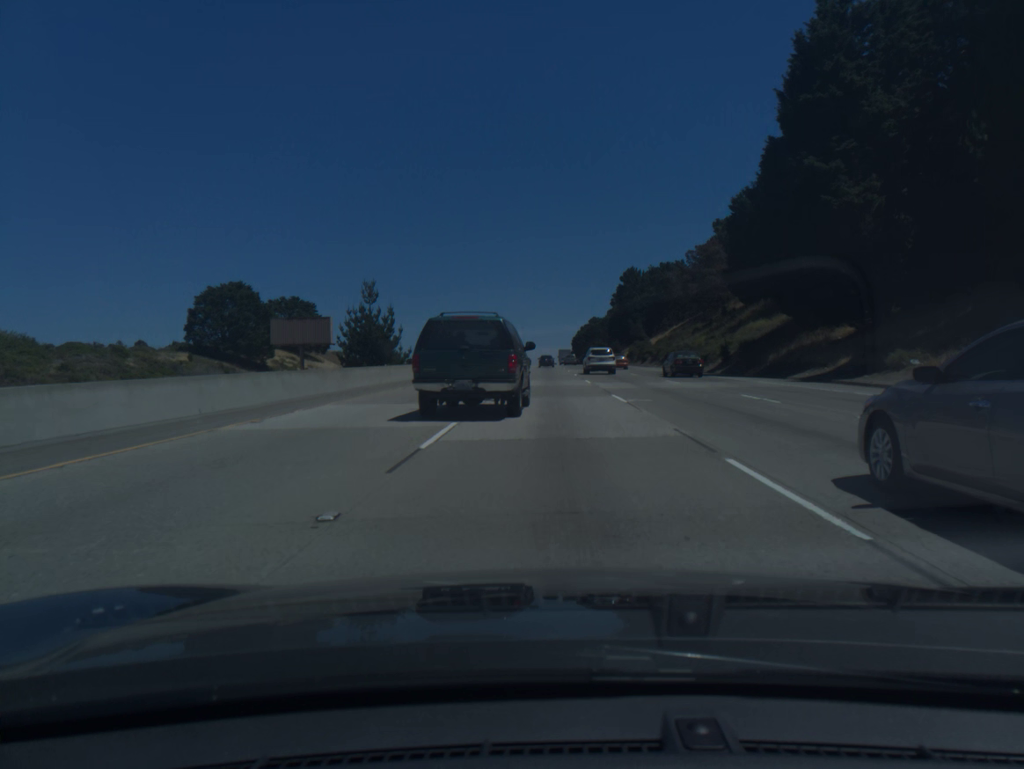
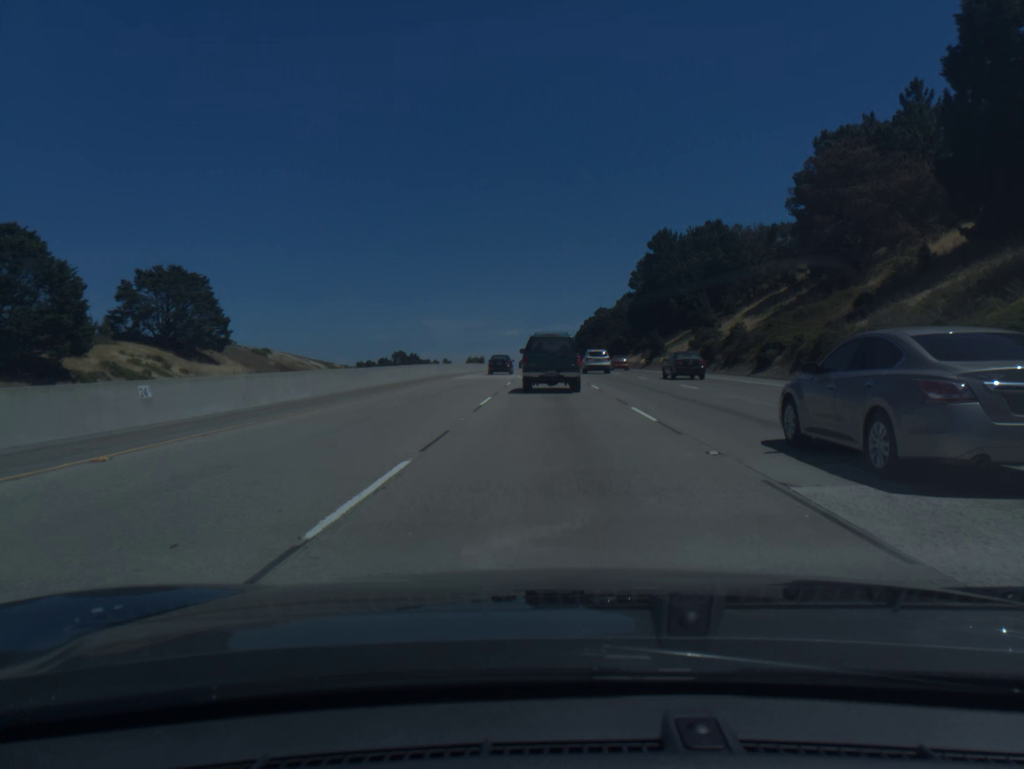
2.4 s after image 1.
(-0.2, +63.3) m; 0°
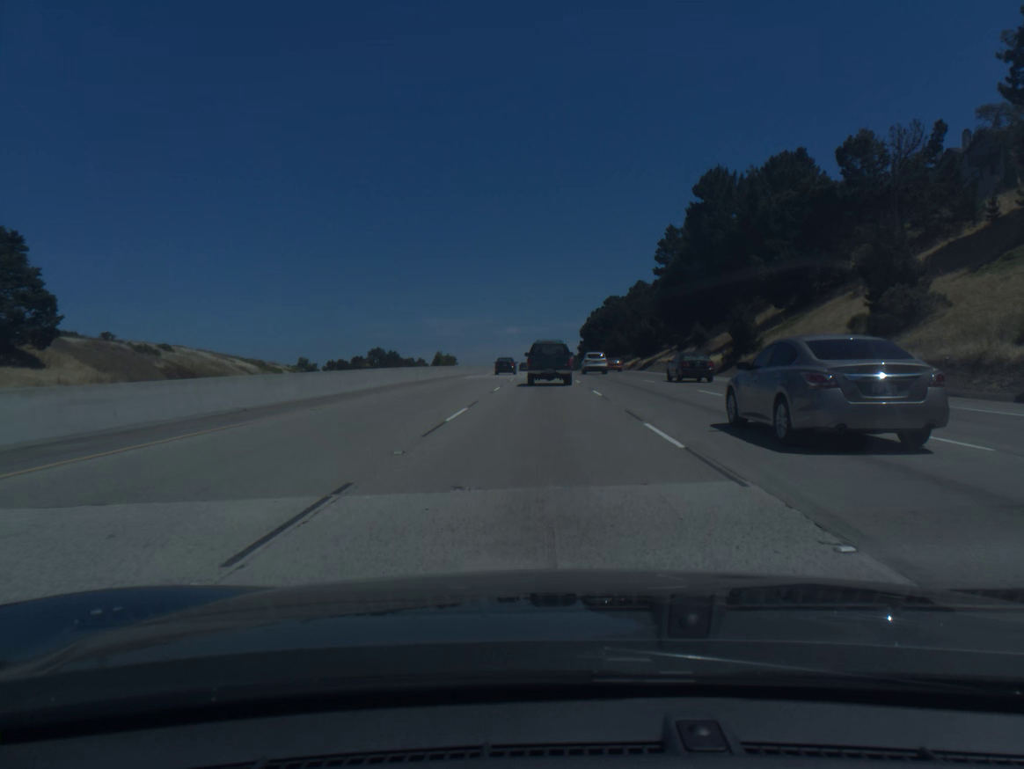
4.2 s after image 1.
(+0.1, +48.5) m; 0°
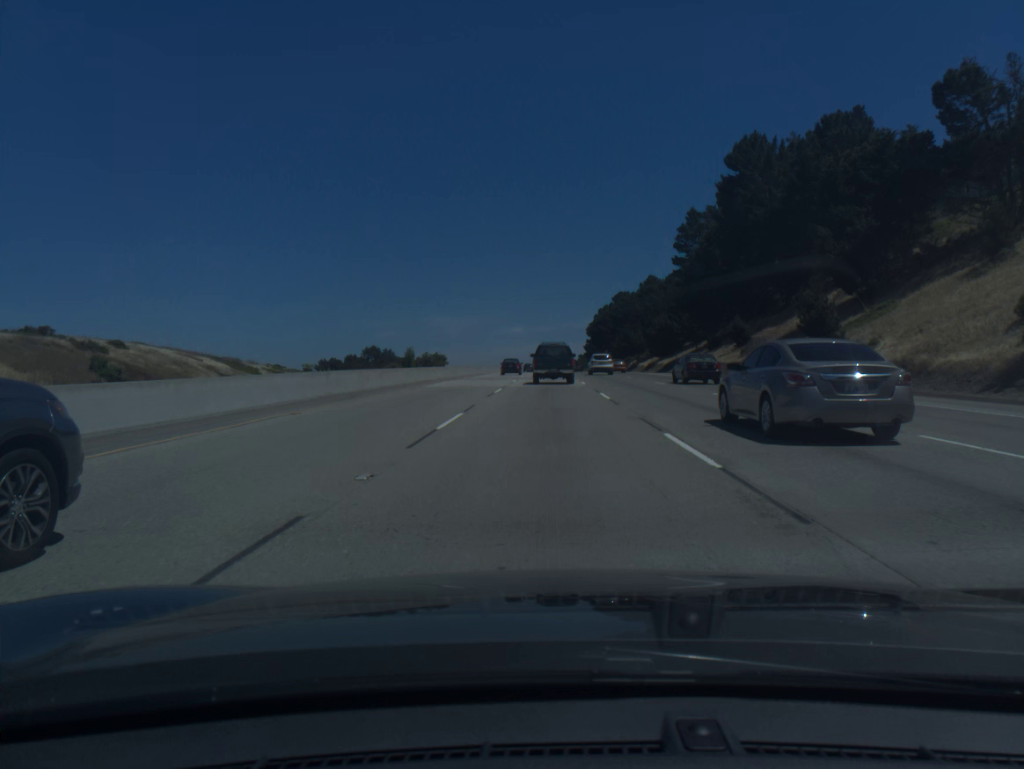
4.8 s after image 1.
(-0.1, +16.3) m; 0°
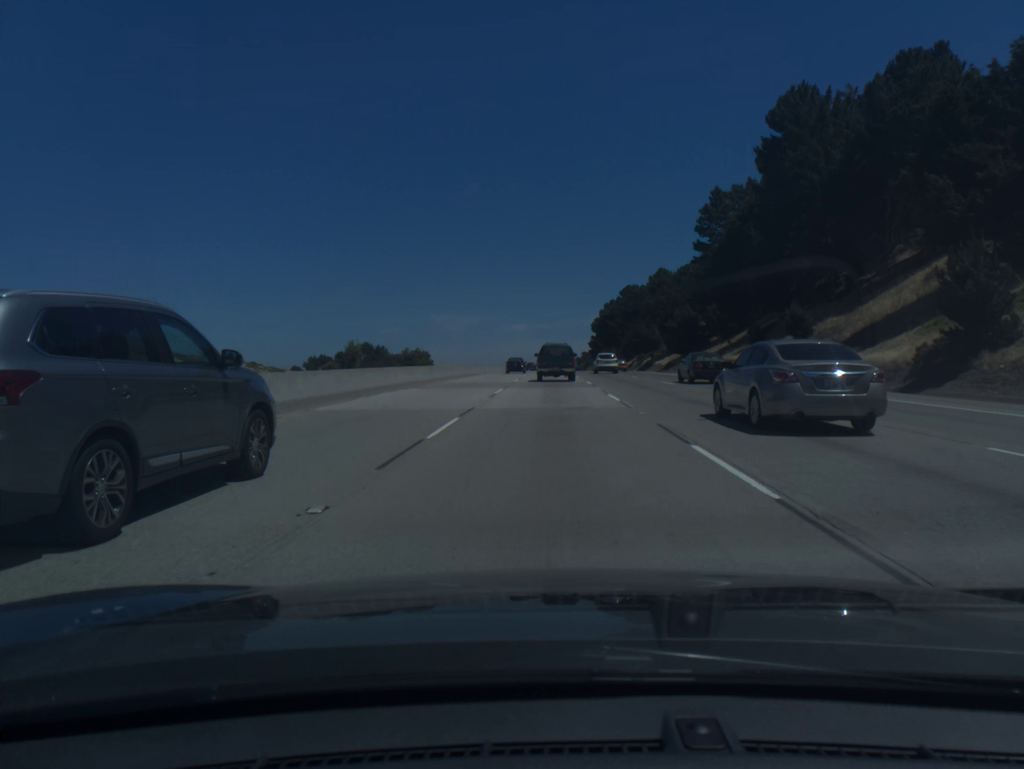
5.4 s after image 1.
(0.0, +16.4) m; 0°
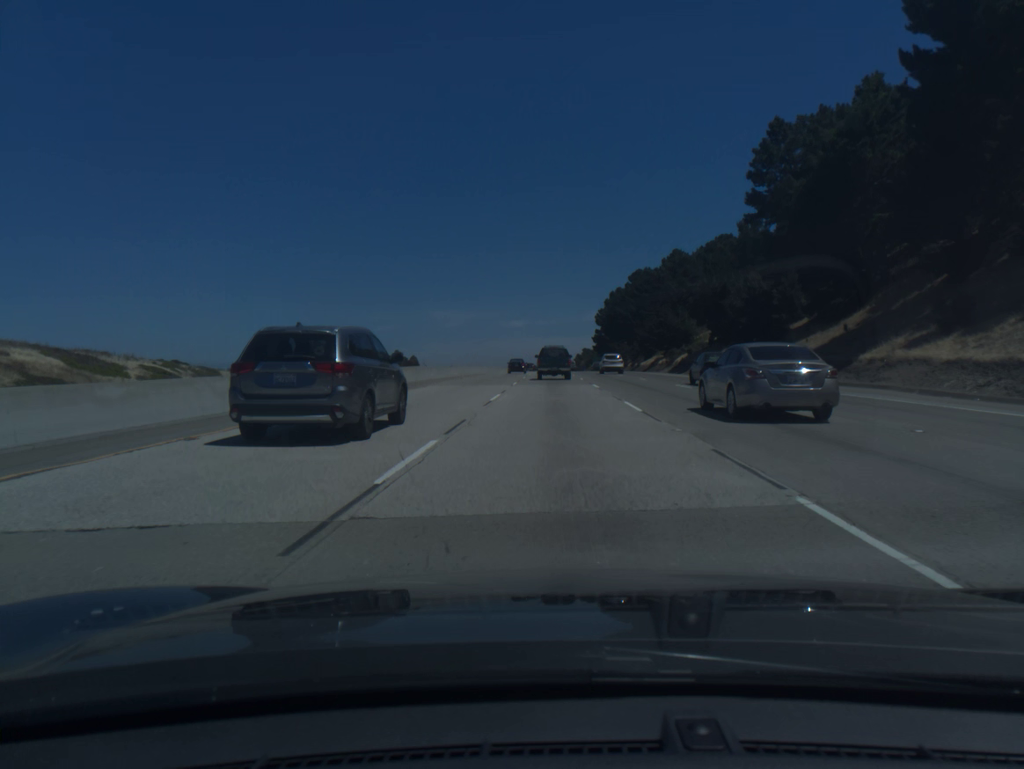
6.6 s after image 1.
(0.0, +33.1) m; 0°
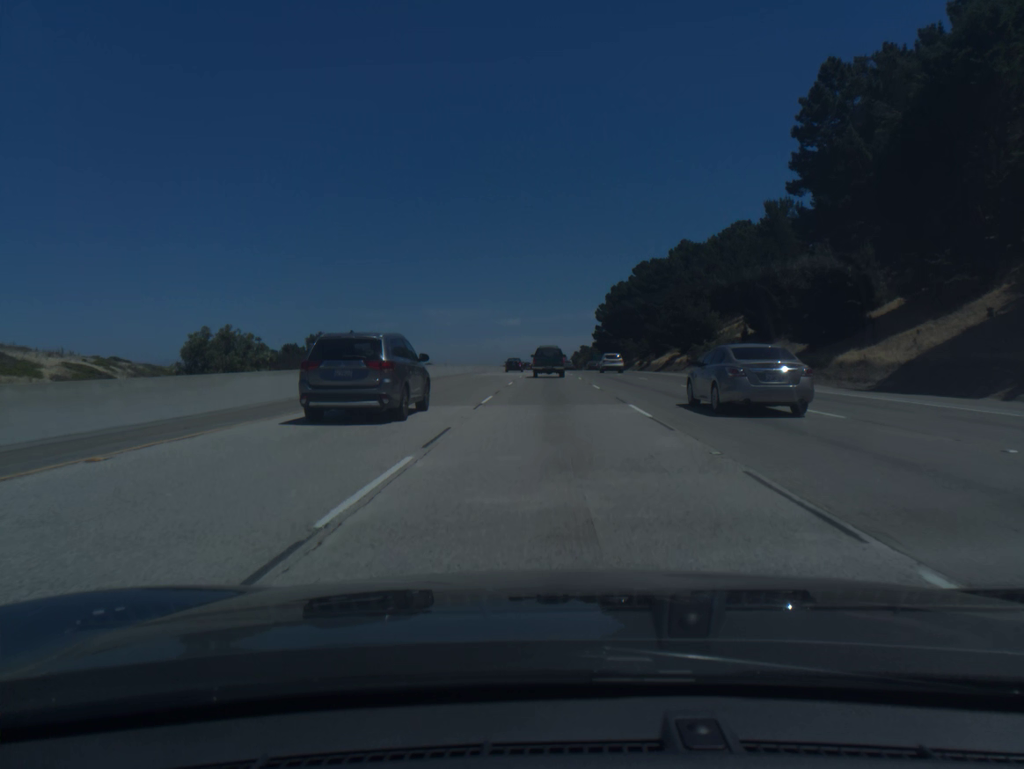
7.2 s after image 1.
(0.0, +16.7) m; 0°
